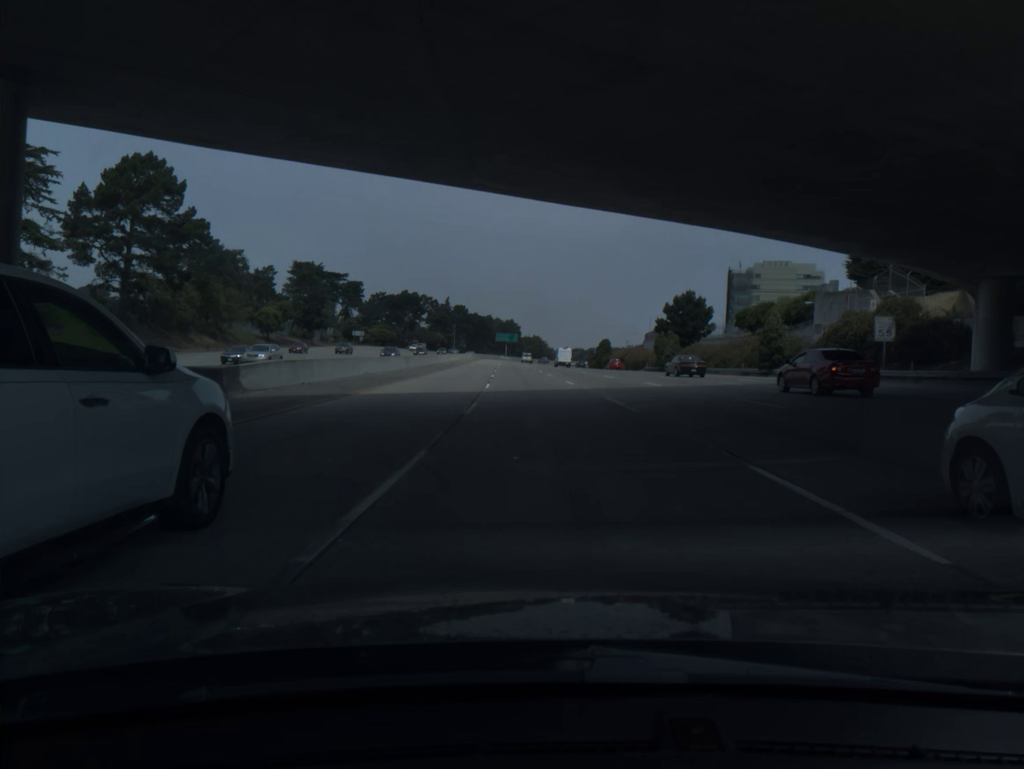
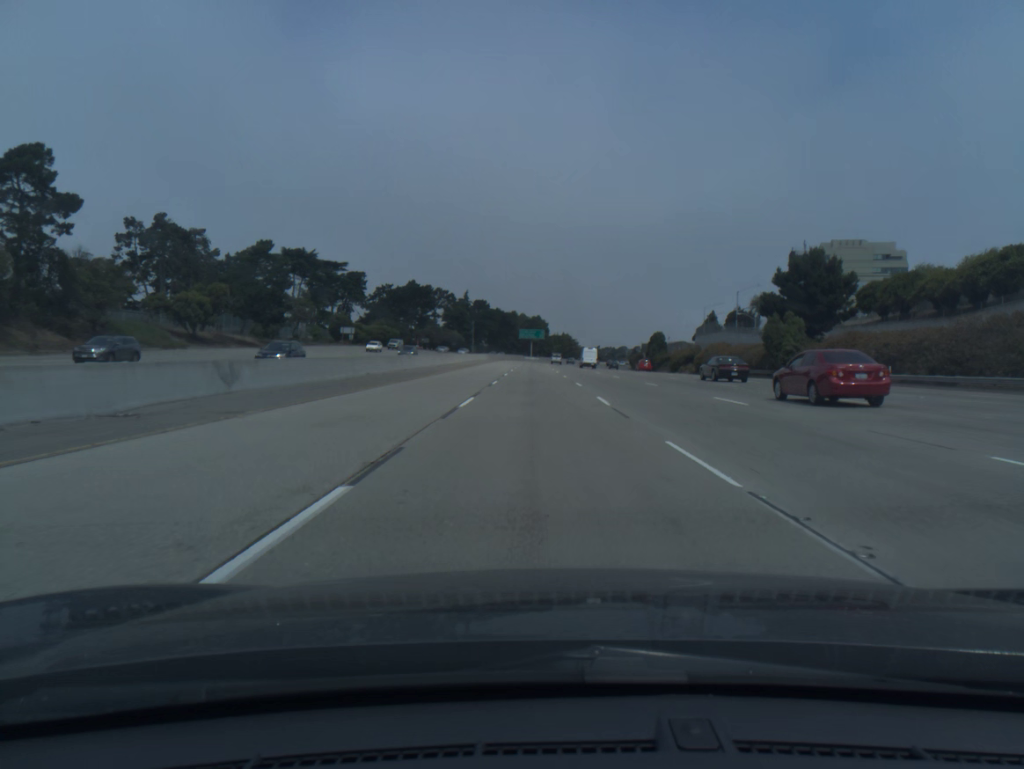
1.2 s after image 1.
(-0.9, +41.0) m; -2°
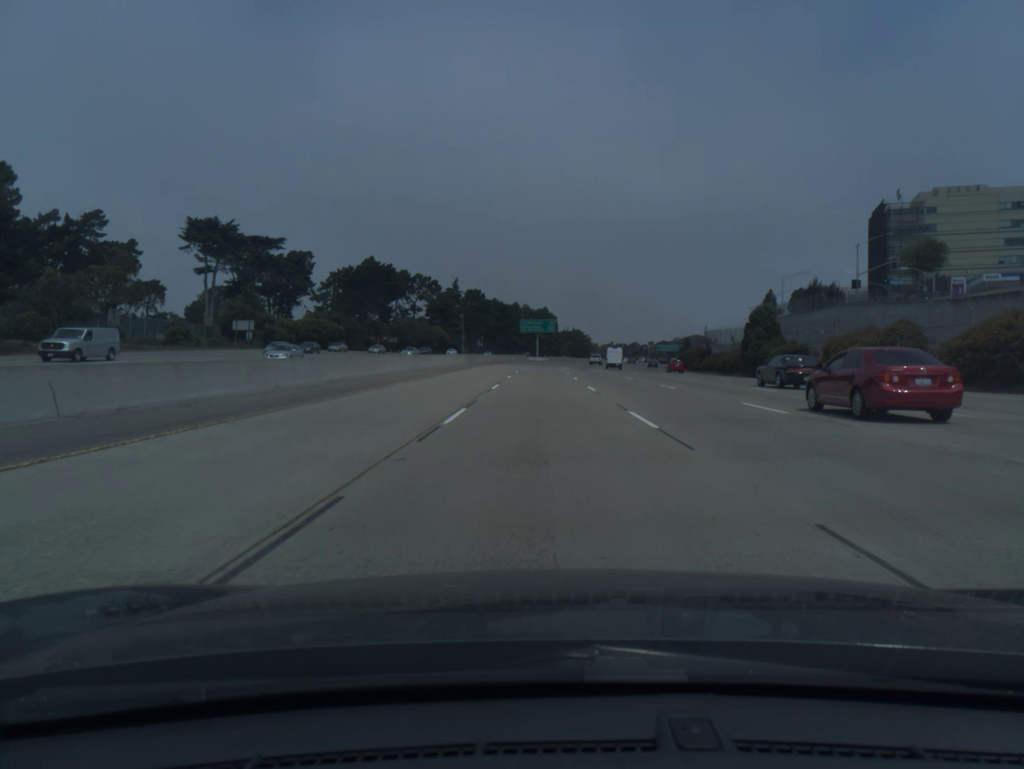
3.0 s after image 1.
(-0.6, +61.4) m; -1°
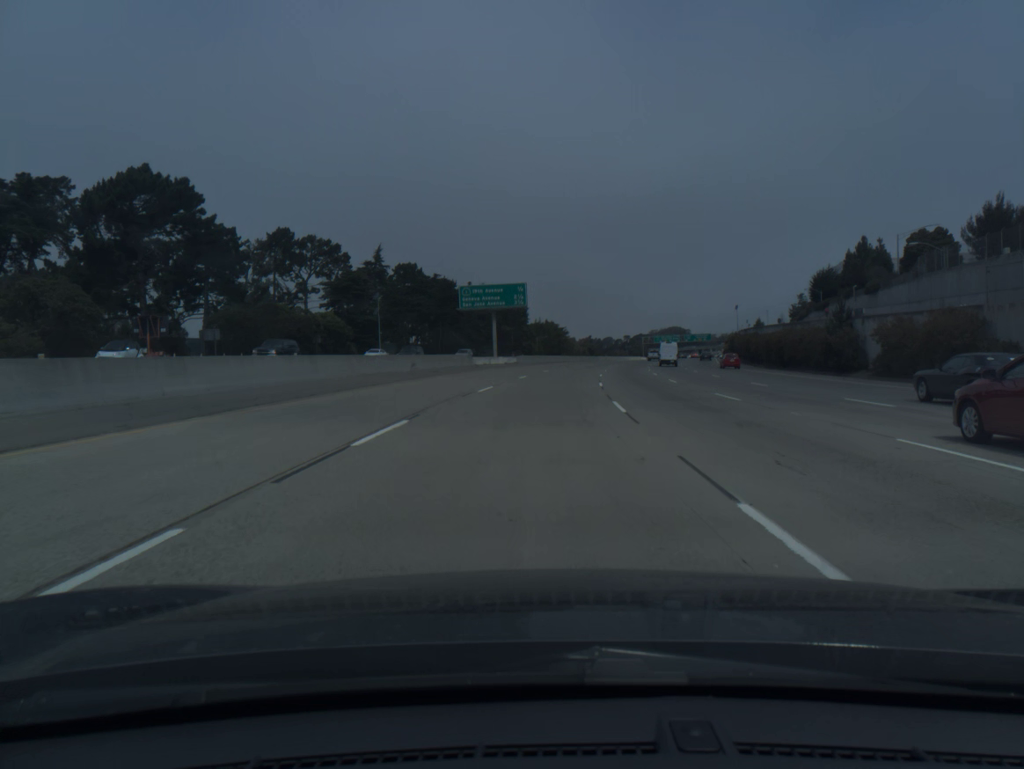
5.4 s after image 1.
(+0.7, +81.9) m; +2°
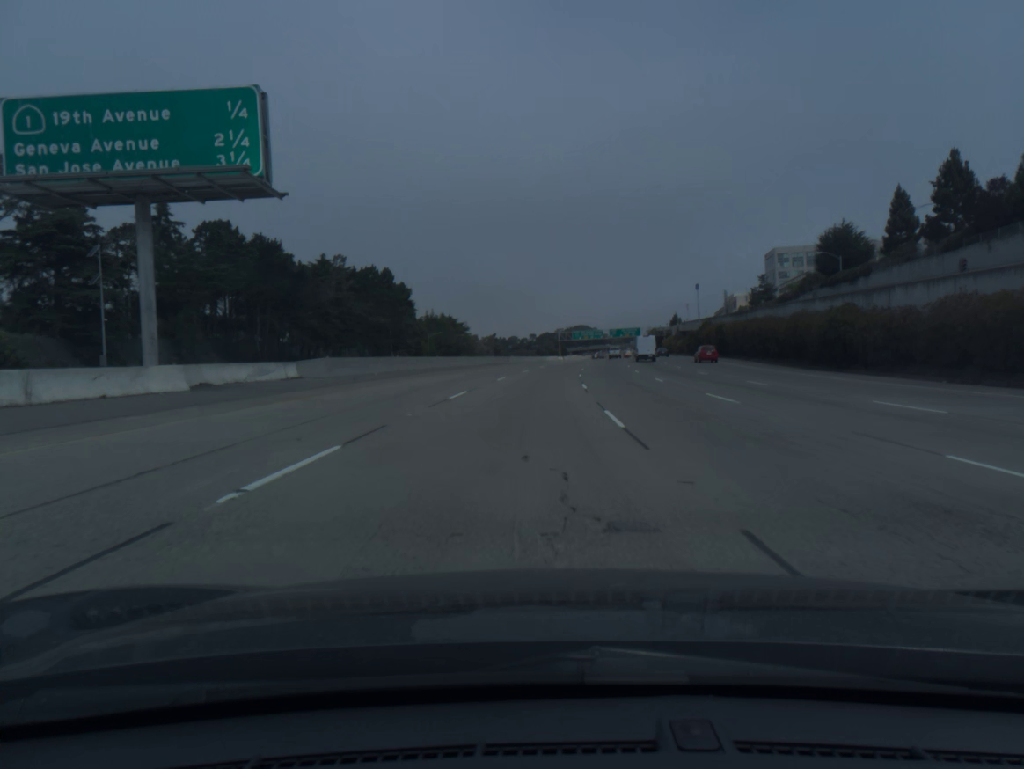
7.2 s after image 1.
(+3.6, +61.4) m; +7°
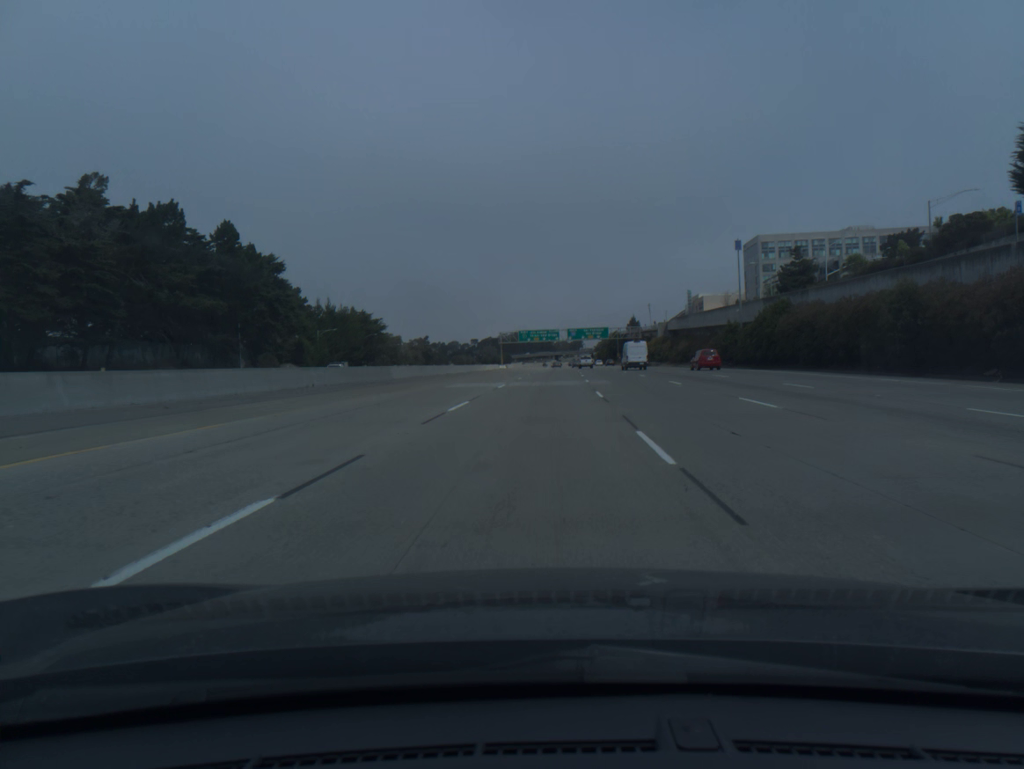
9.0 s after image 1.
(+2.1, +61.6) m; +4°
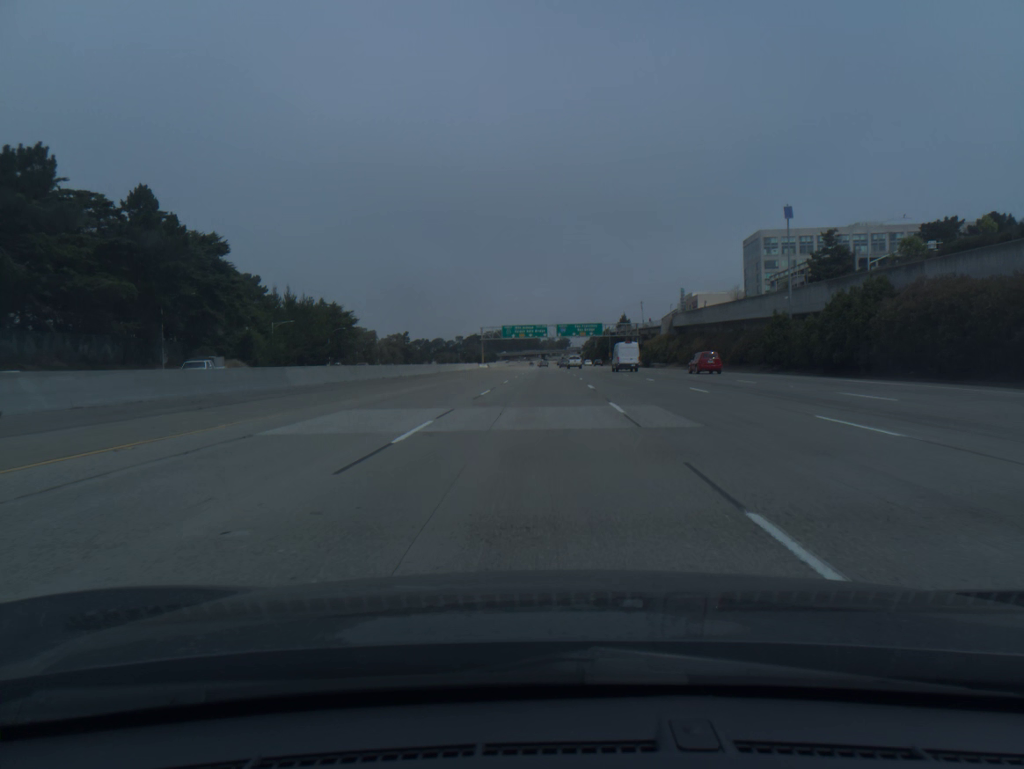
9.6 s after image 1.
(+0.2, +20.6) m; +1°
